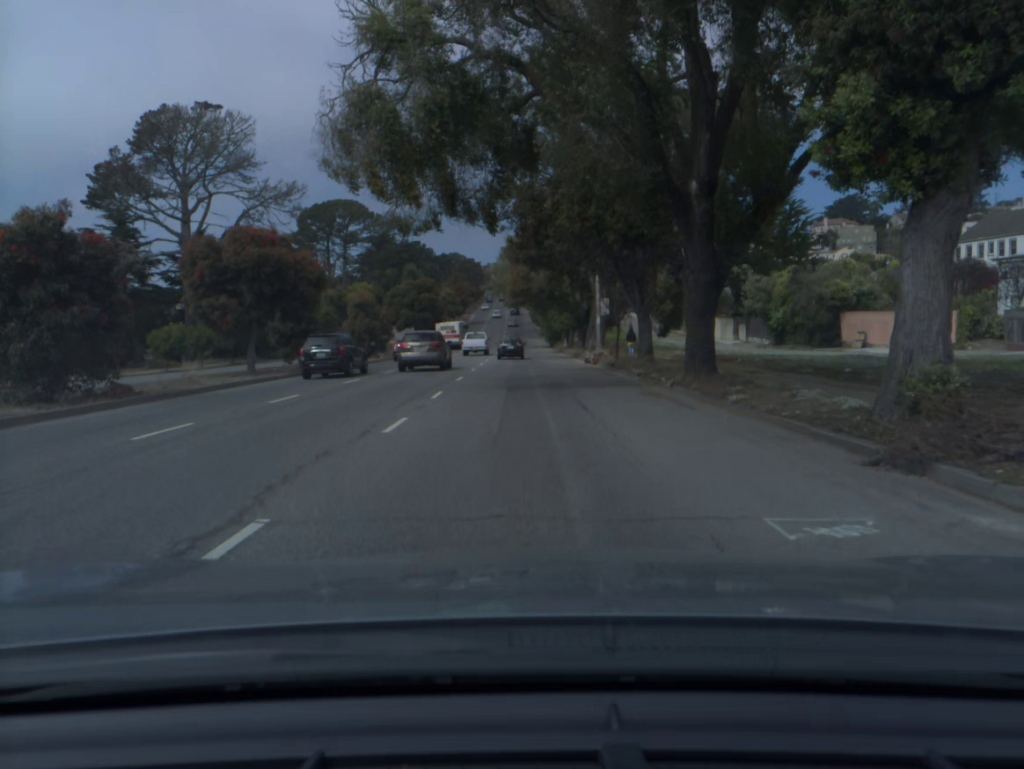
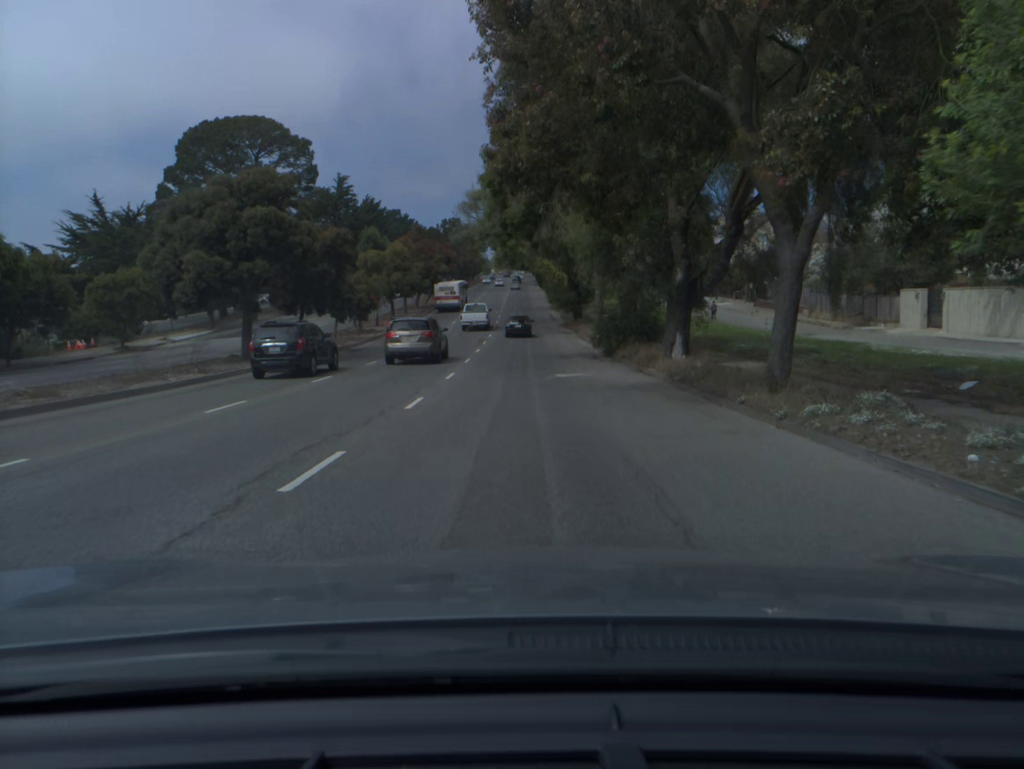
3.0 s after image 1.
(-0.3, +54.3) m; -1°
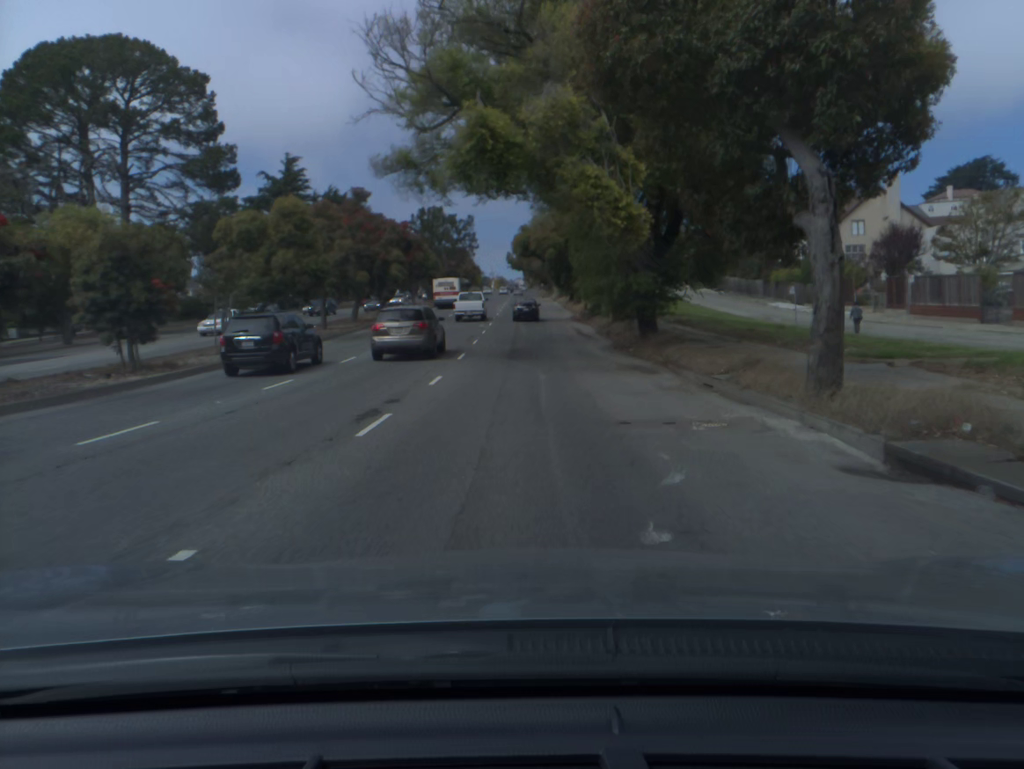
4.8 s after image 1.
(0.0, +33.3) m; 0°
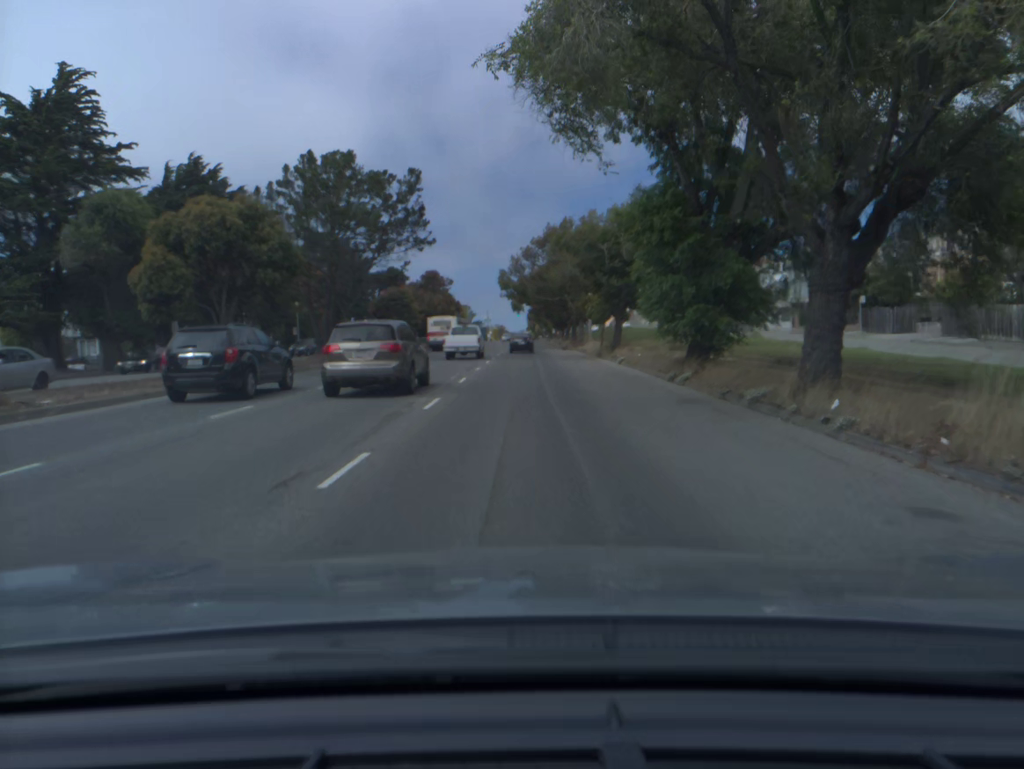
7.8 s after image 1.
(-0.2, +53.7) m; 0°
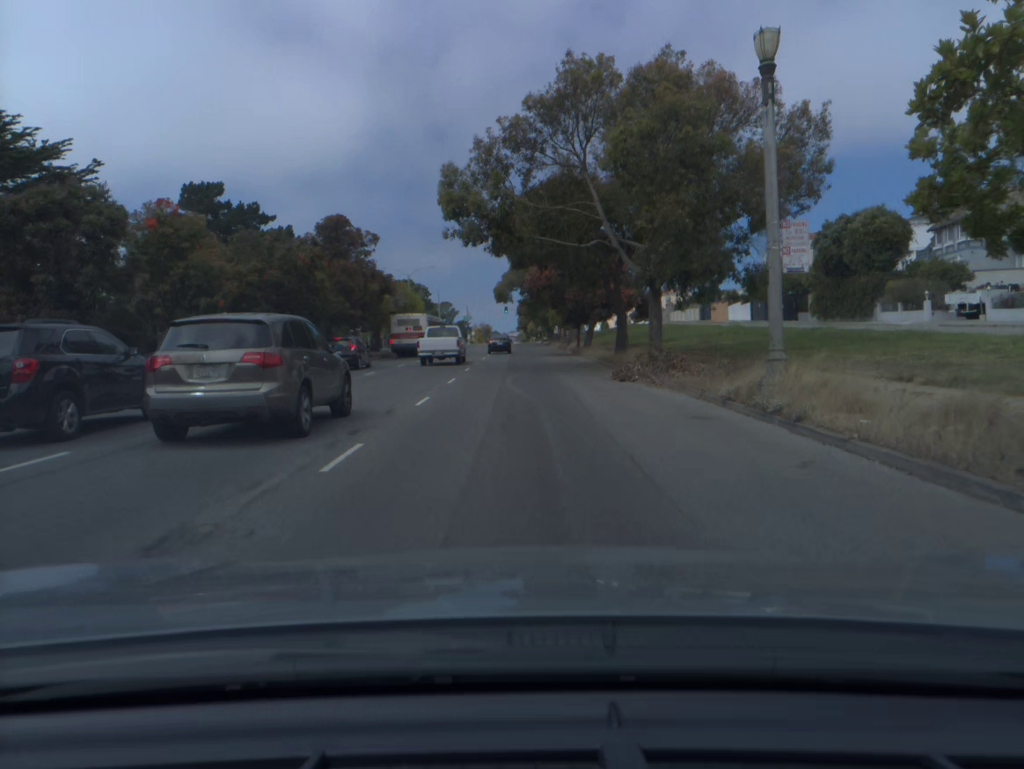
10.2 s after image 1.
(+0.3, +42.3) m; +1°
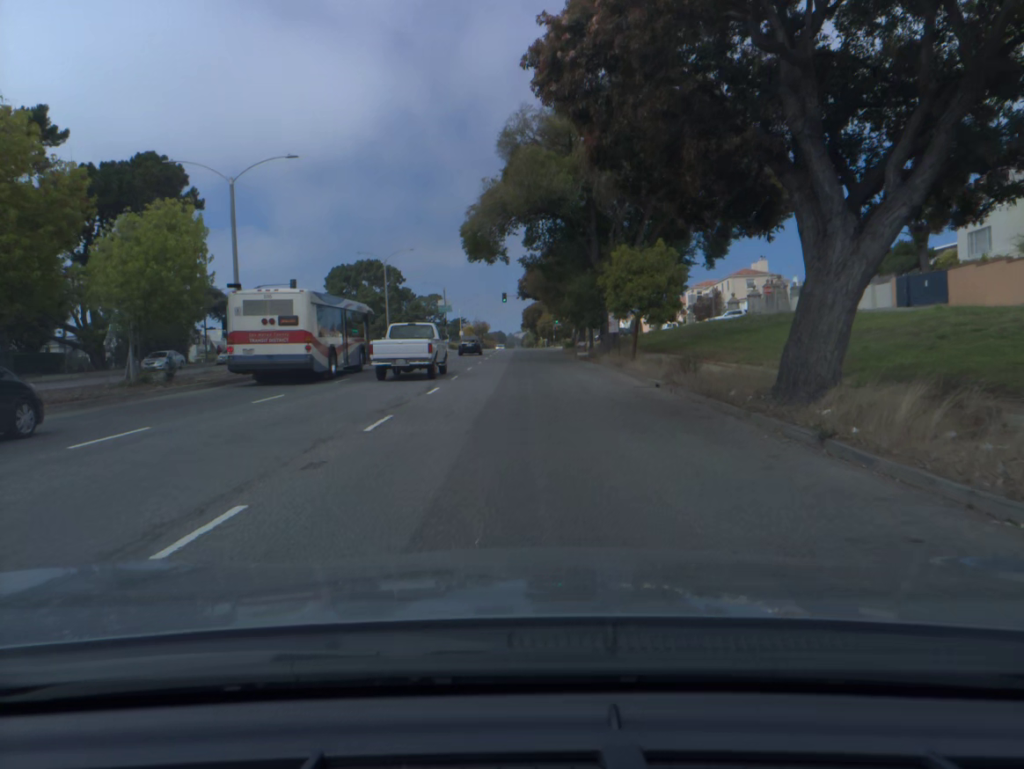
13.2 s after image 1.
(-0.2, +54.8) m; -1°
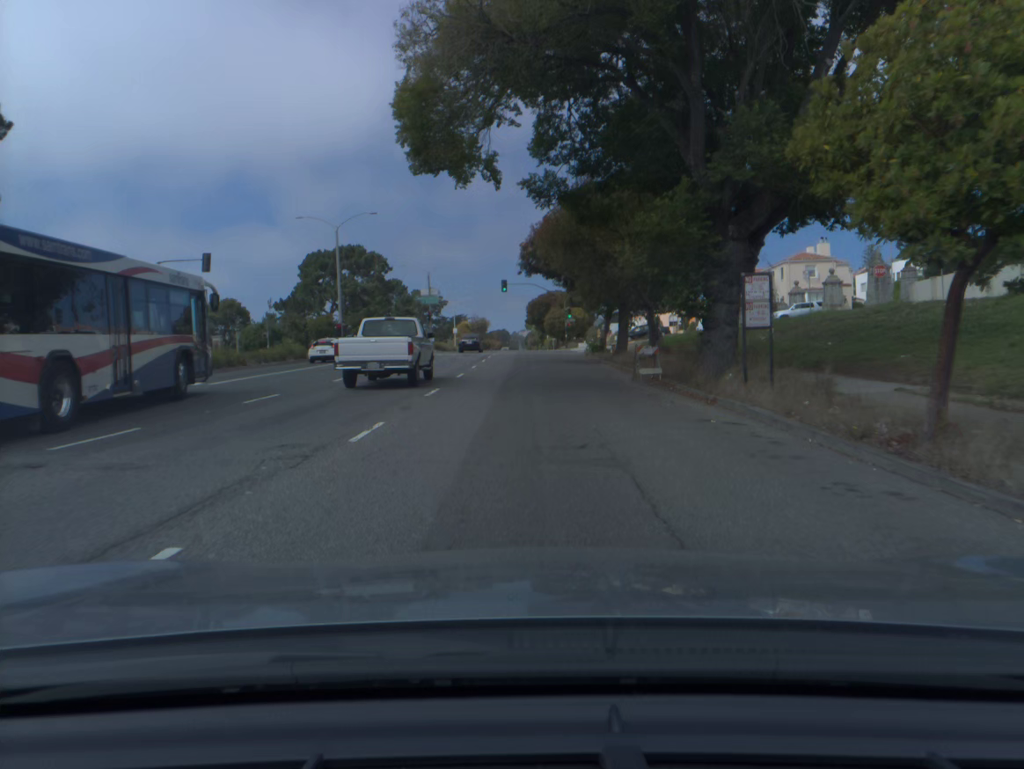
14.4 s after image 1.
(0.0, +22.3) m; 0°
